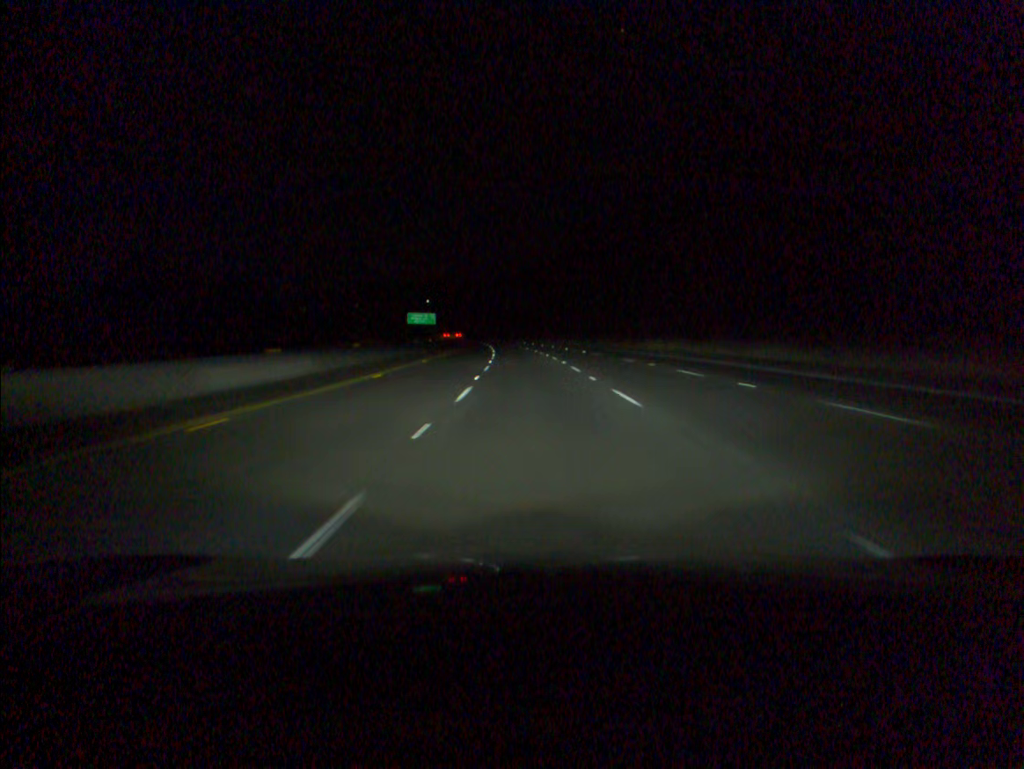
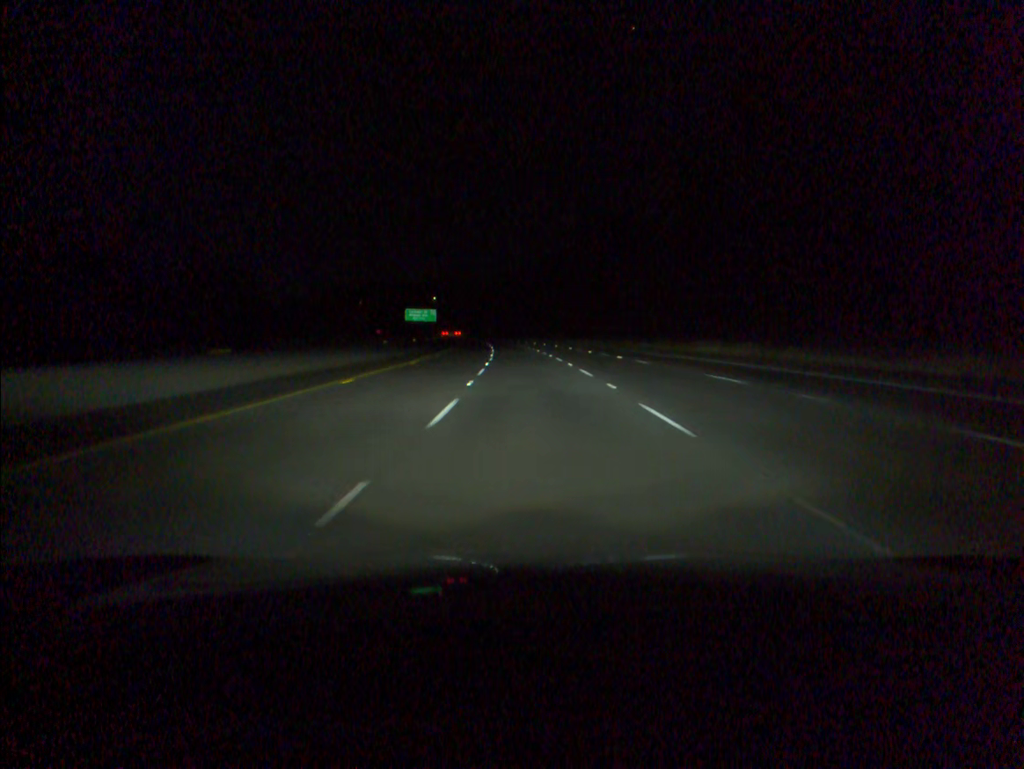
(-0.1, +19.1) m; -1°
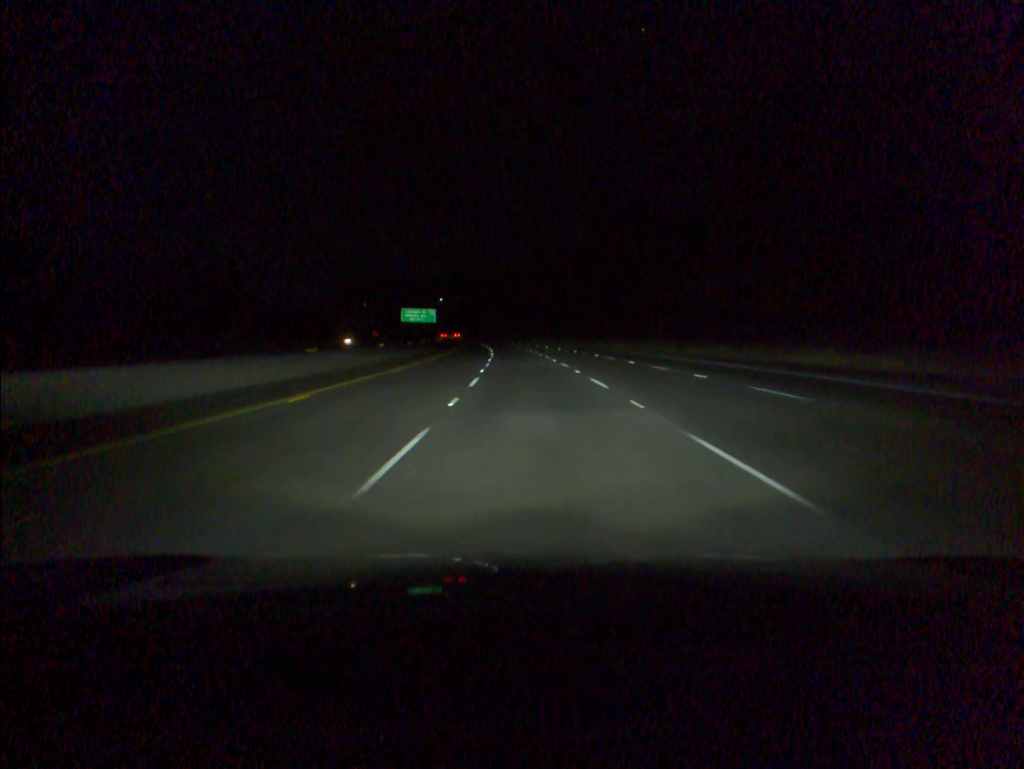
(-0.1, +19.1) m; -1°
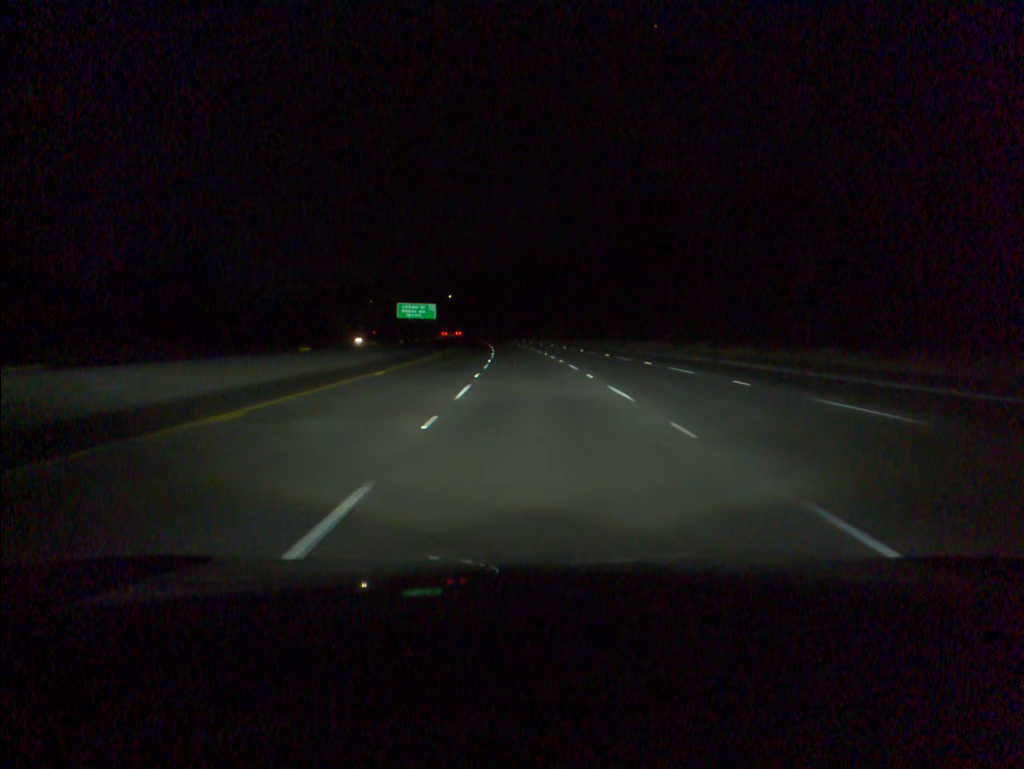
(-0.1, +19.1) m; -1°
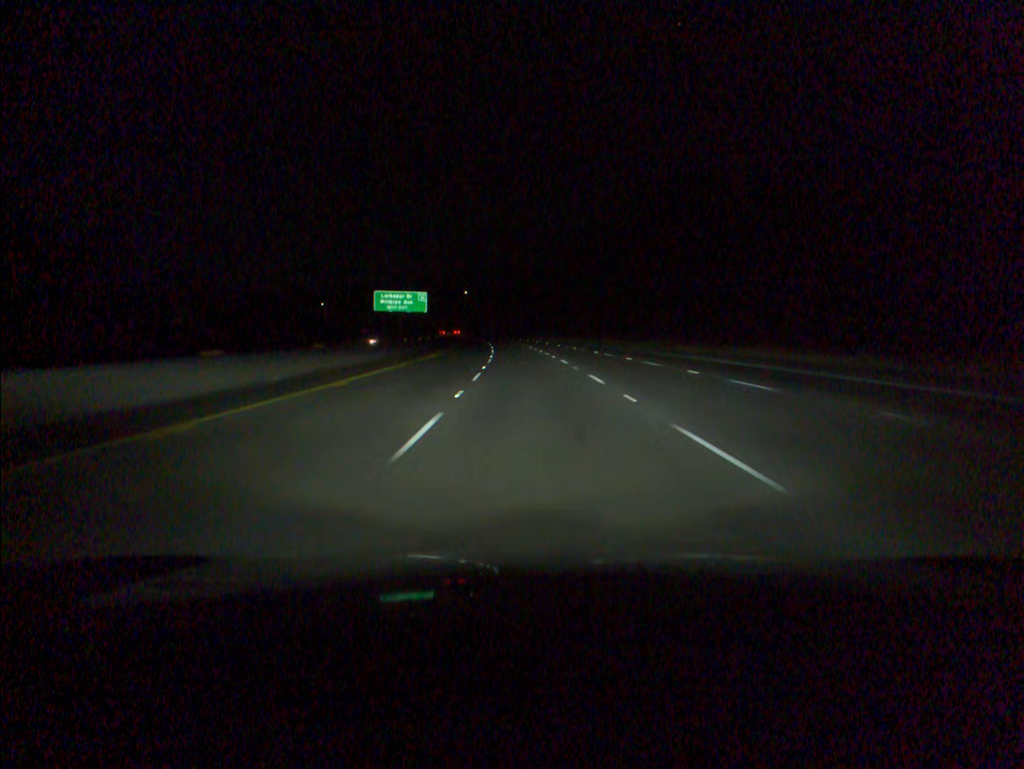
(-0.5, +38.2) m; -2°
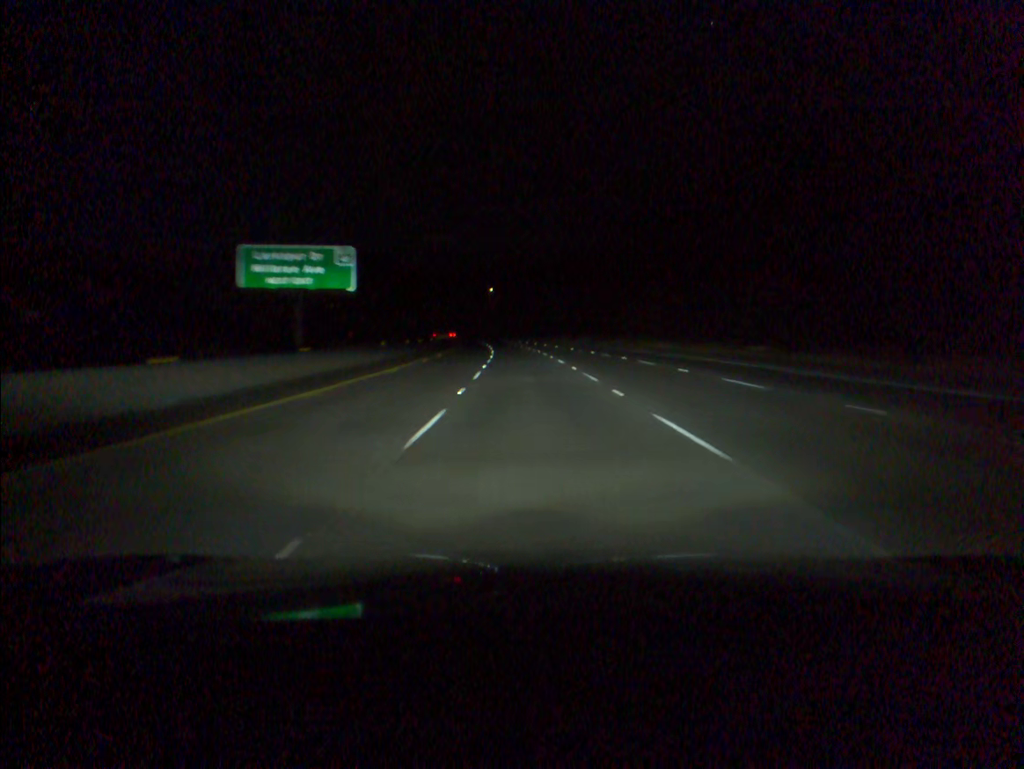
(-1.2, +56.9) m; -2°
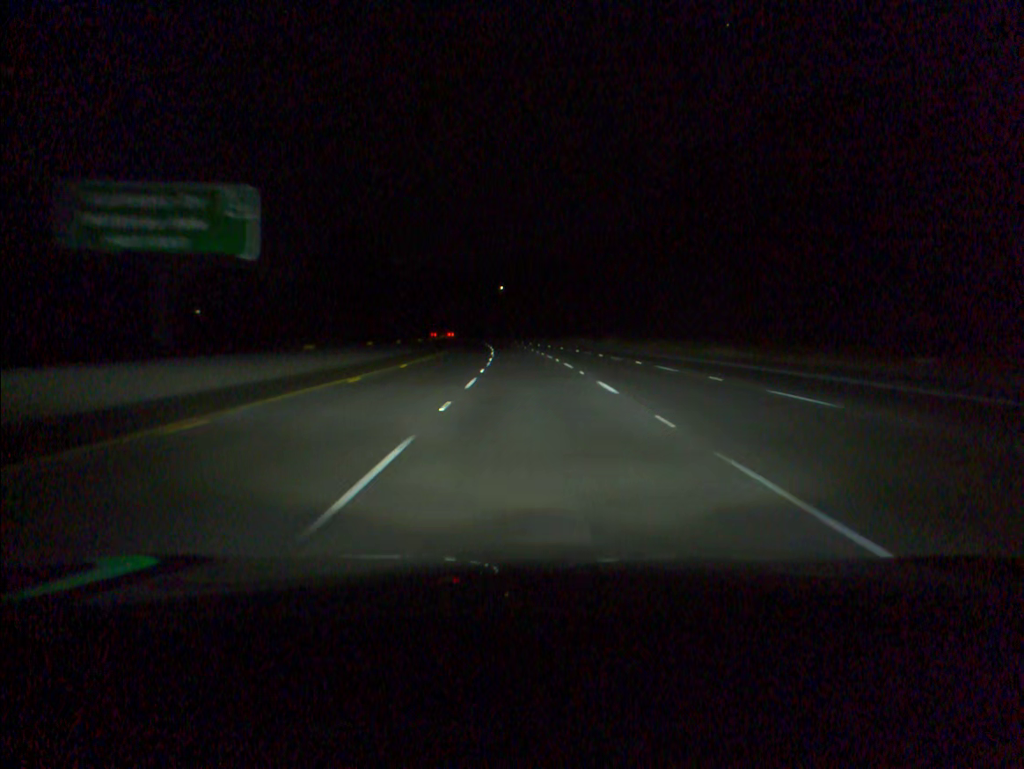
(-0.2, +18.9) m; -1°
